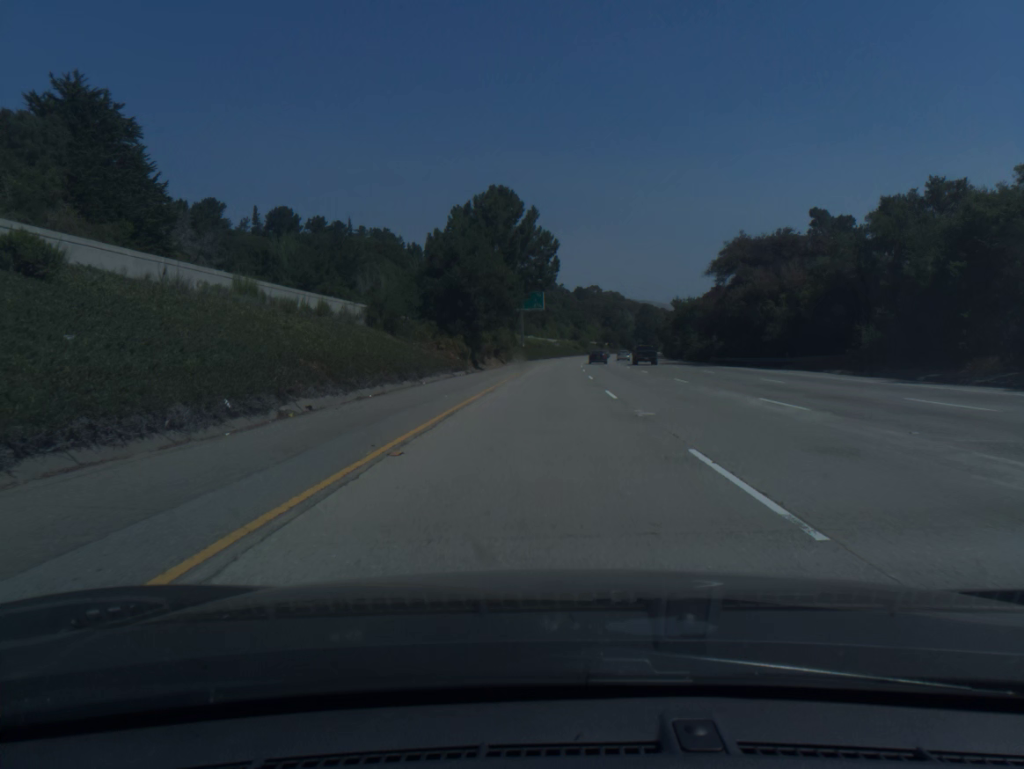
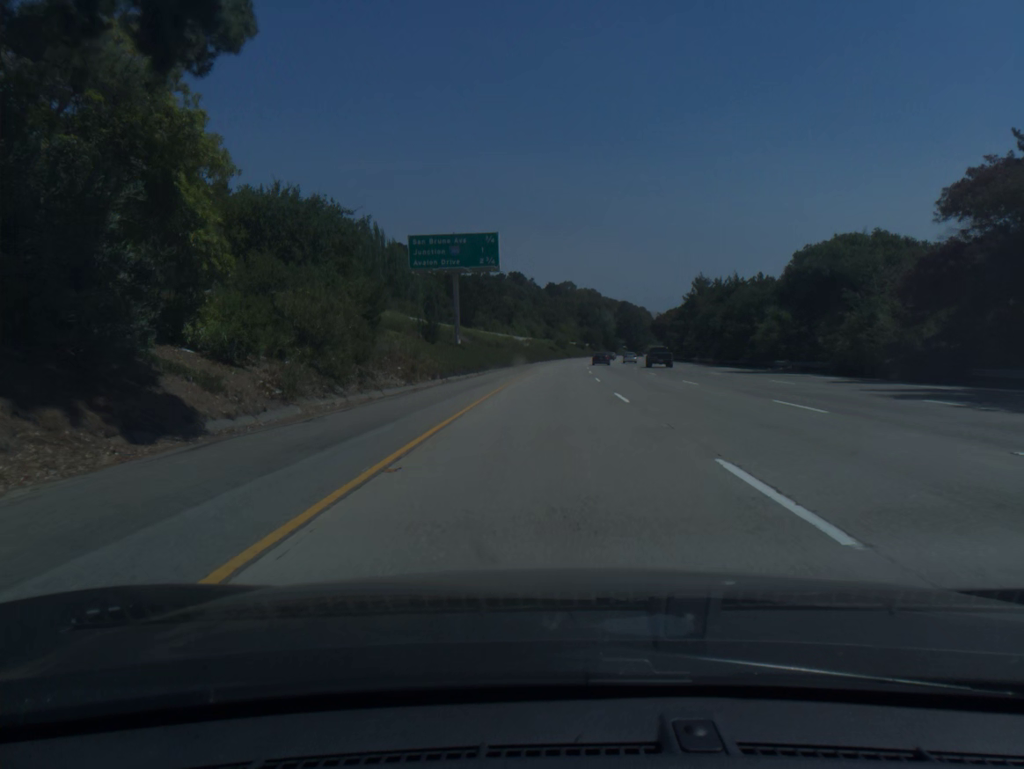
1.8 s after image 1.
(+1.1, +59.6) m; +2°
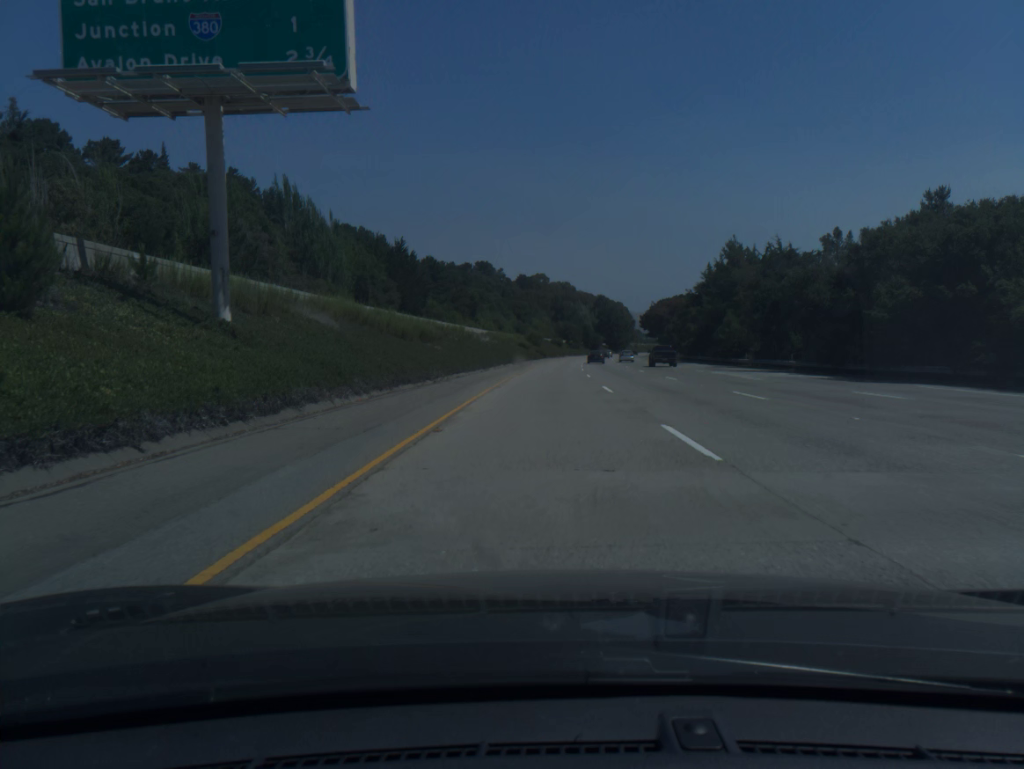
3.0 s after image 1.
(+0.7, +39.8) m; +2°
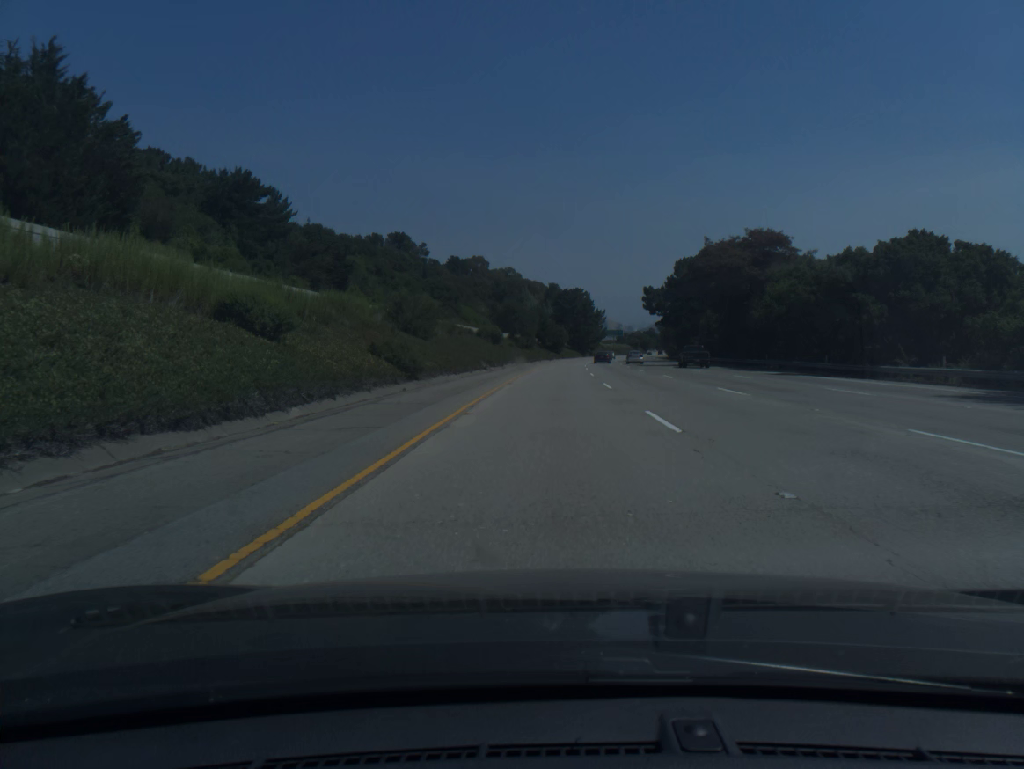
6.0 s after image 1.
(+3.2, +99.3) m; +4°
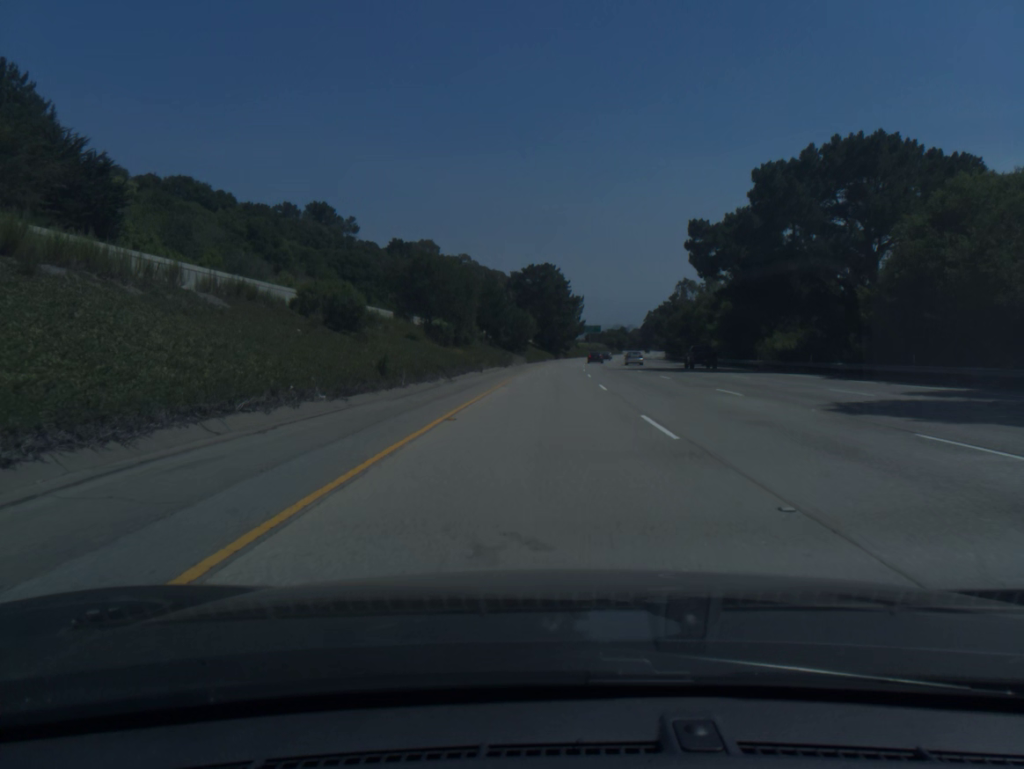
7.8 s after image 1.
(+1.6, +59.5) m; +3°
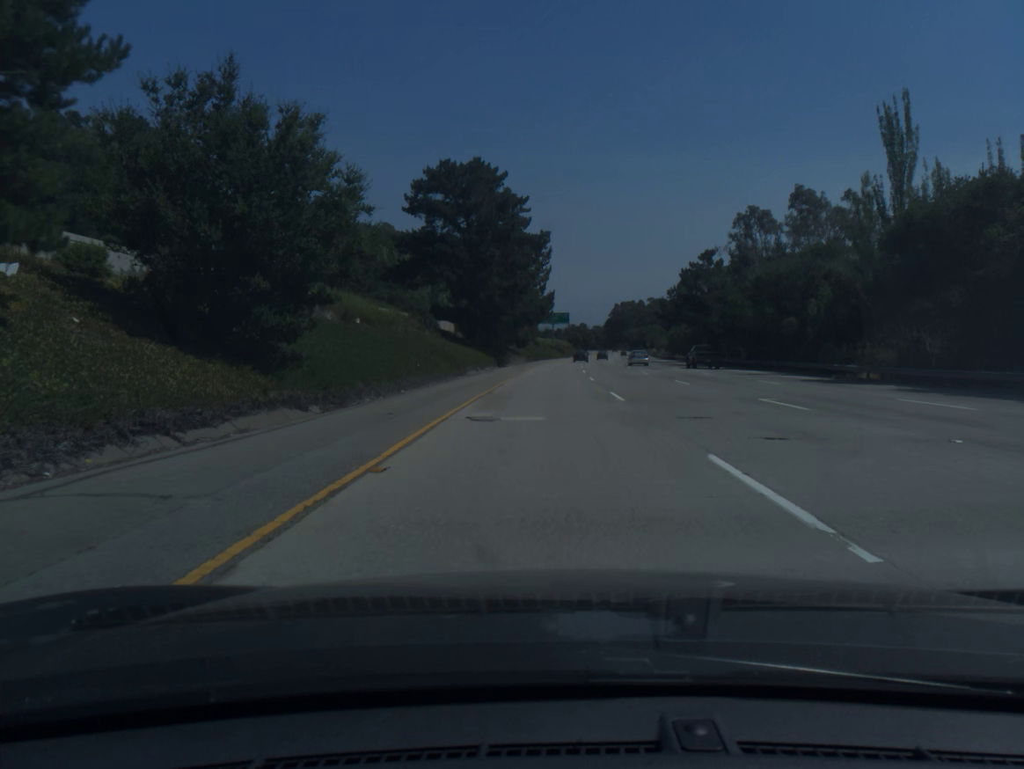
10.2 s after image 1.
(+2.2, +79.0) m; +3°
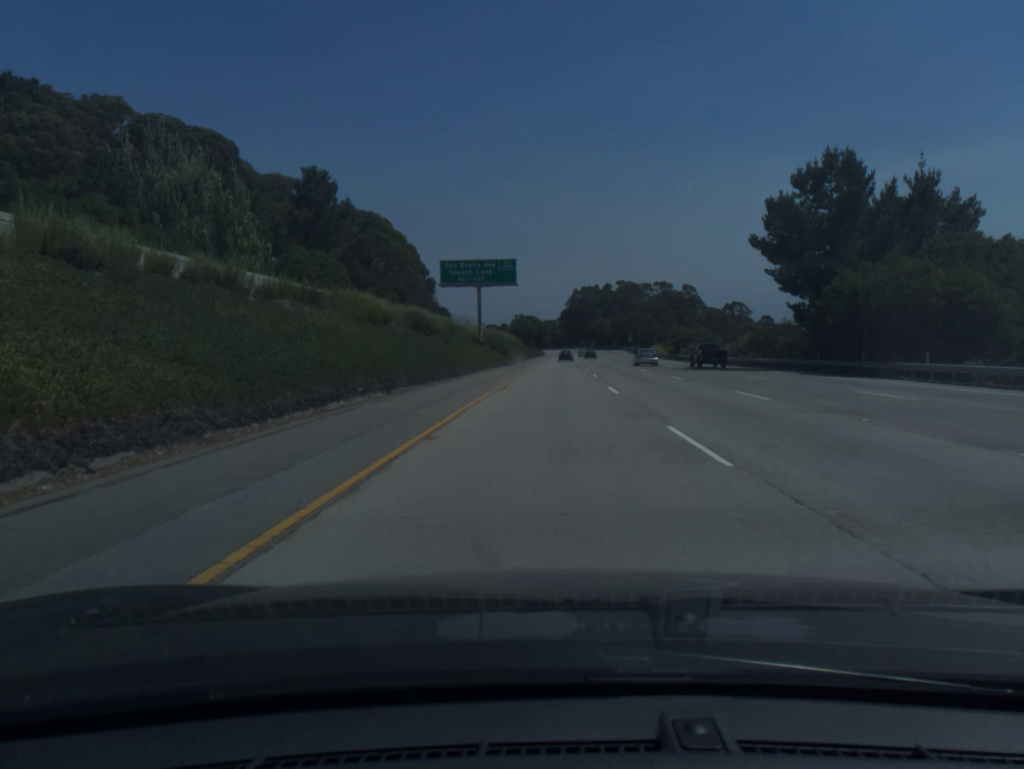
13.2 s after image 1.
(+3.5, +99.2) m; +4°
